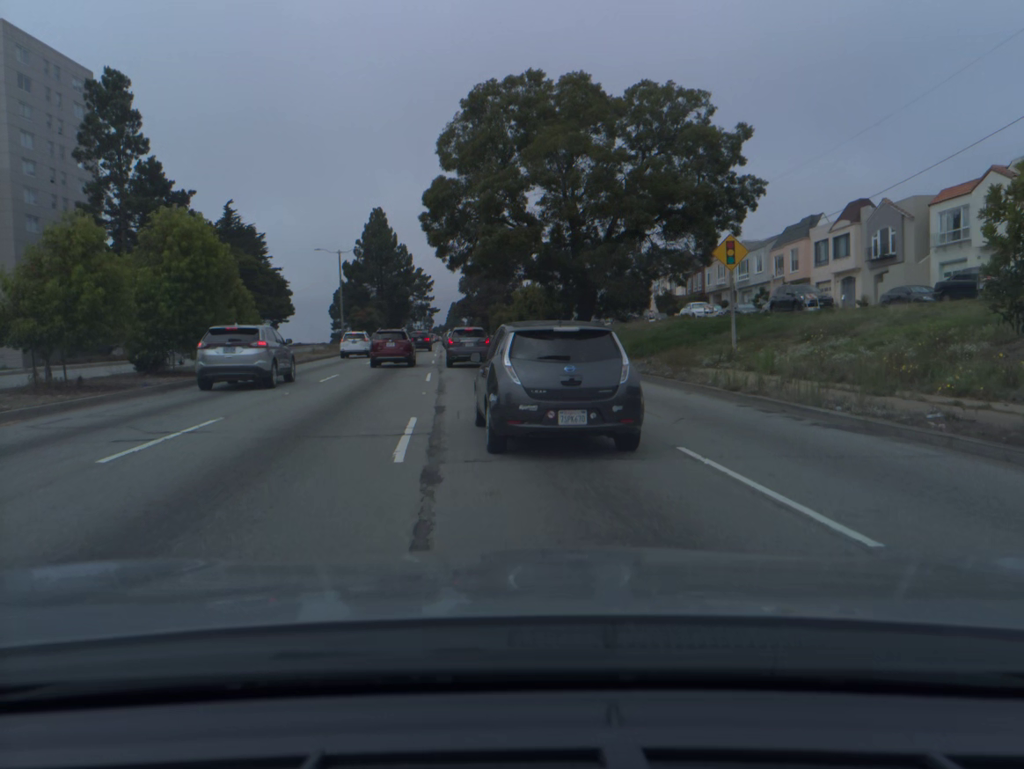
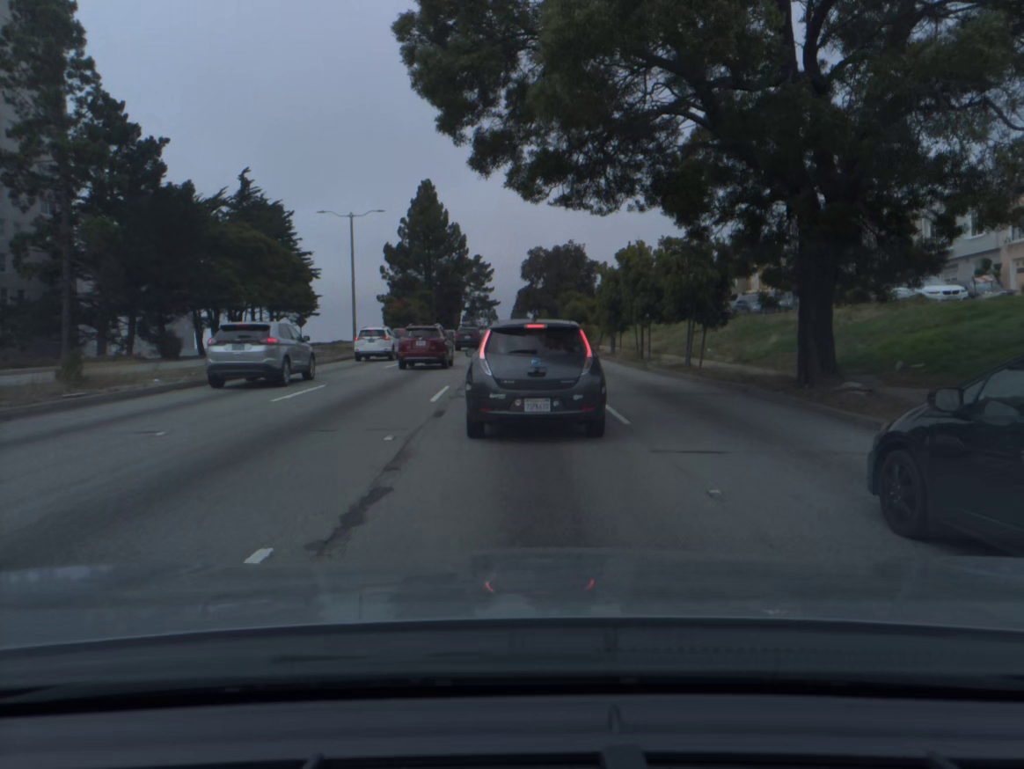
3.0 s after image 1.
(-1.2, +23.0) m; -4°
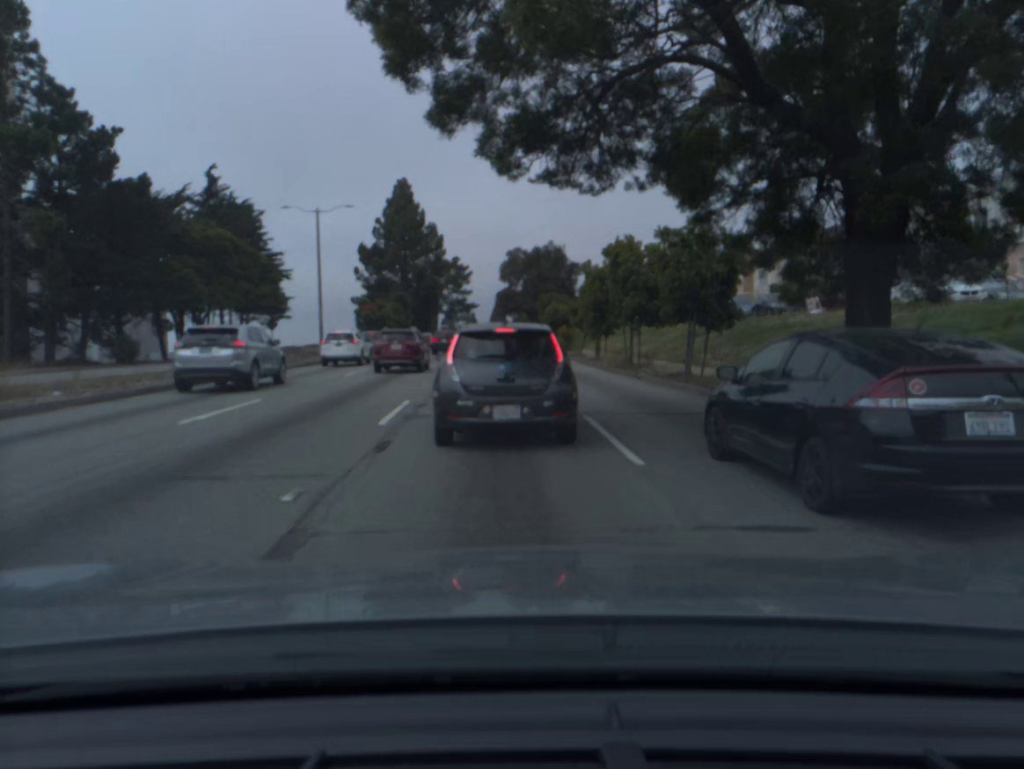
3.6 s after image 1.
(+0.1, +3.4) m; +2°
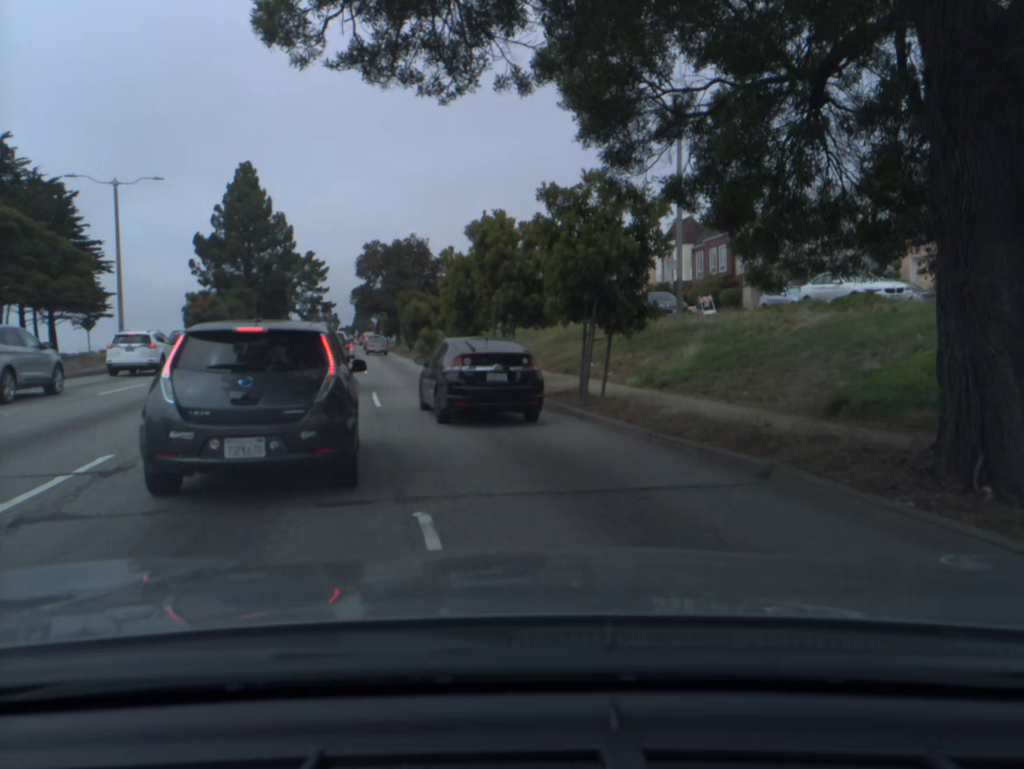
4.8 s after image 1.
(+0.6, +6.6) m; +11°
